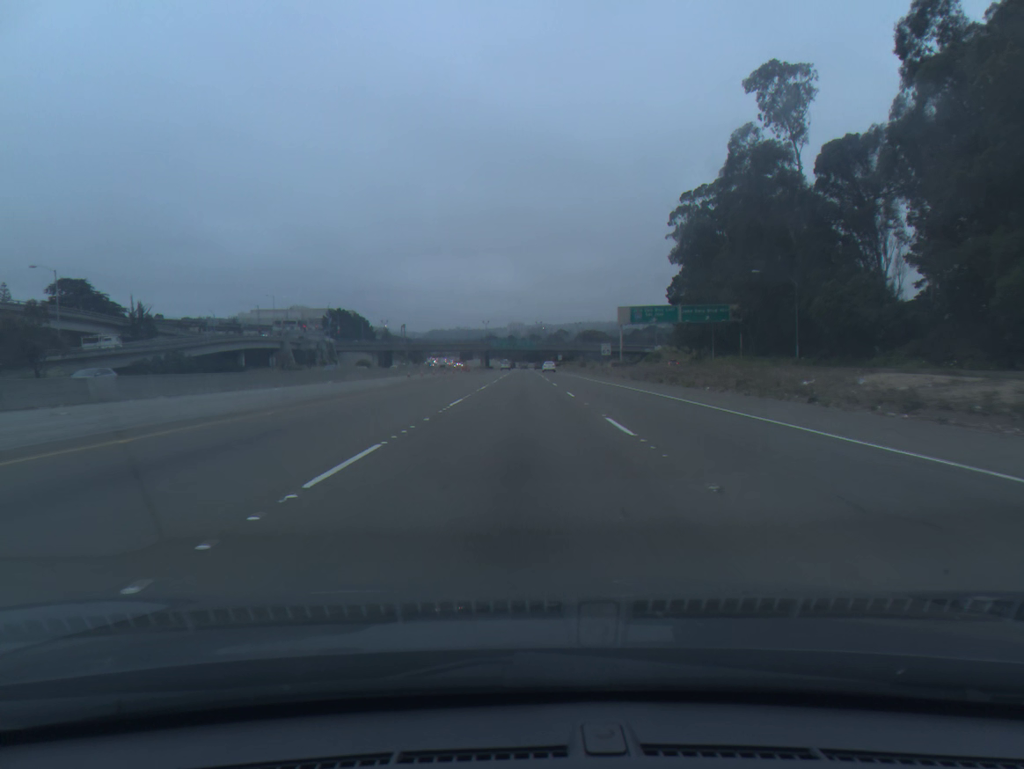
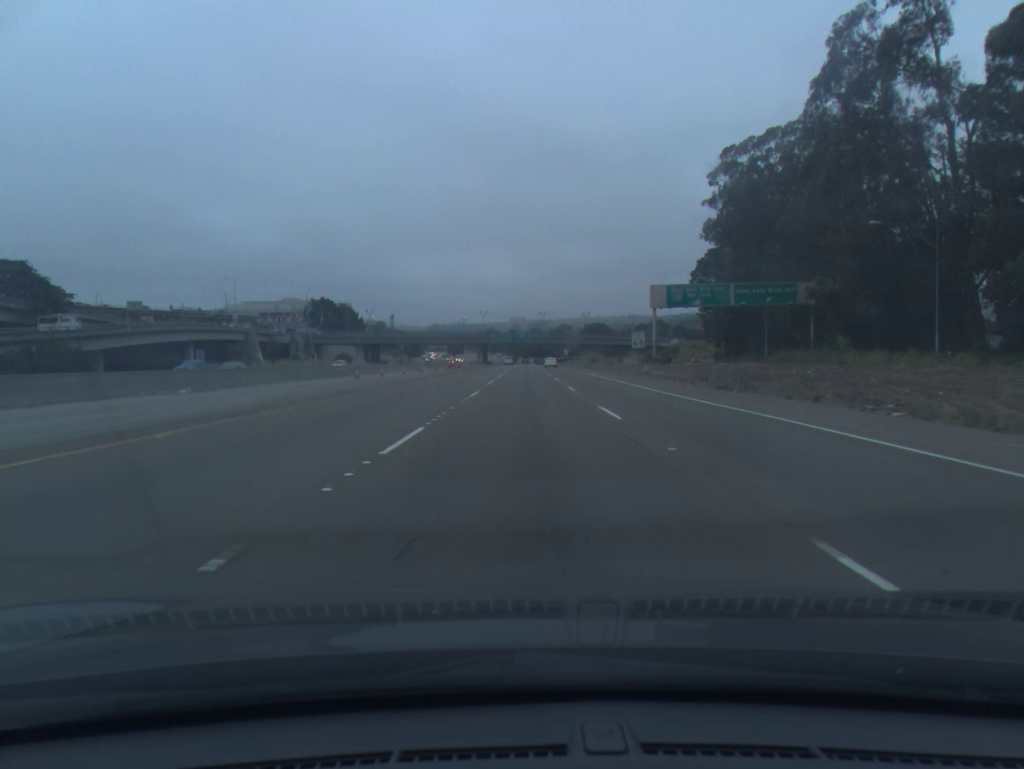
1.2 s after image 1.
(-0.1, +26.2) m; 0°
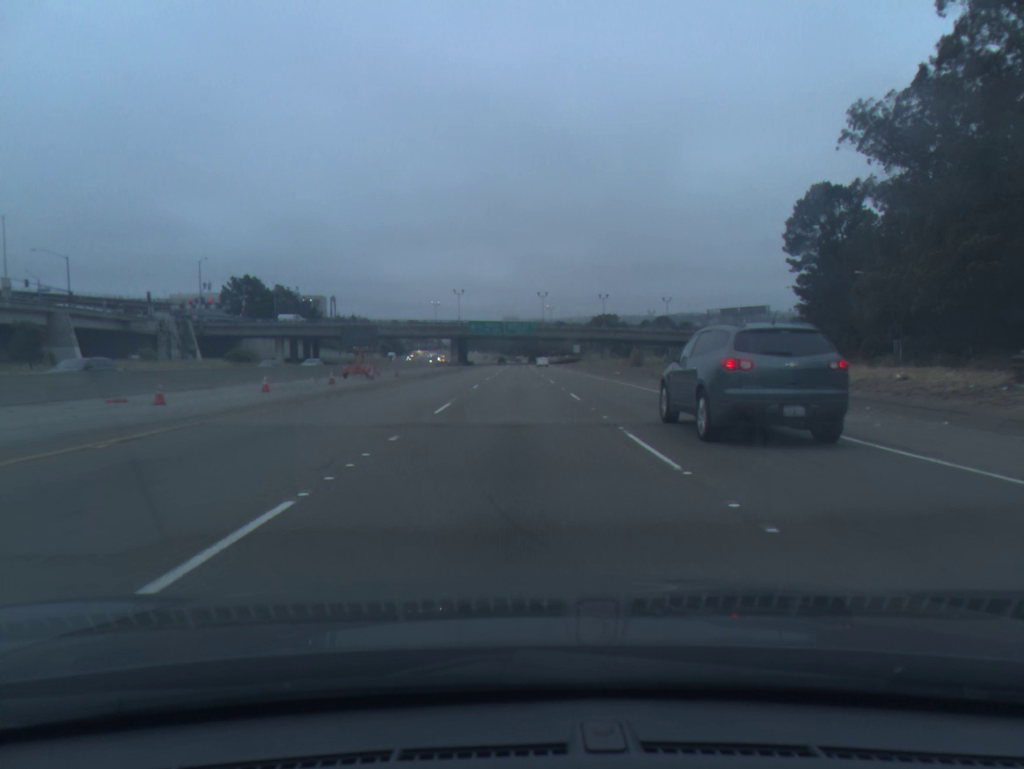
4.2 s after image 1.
(+0.5, +66.5) m; 0°
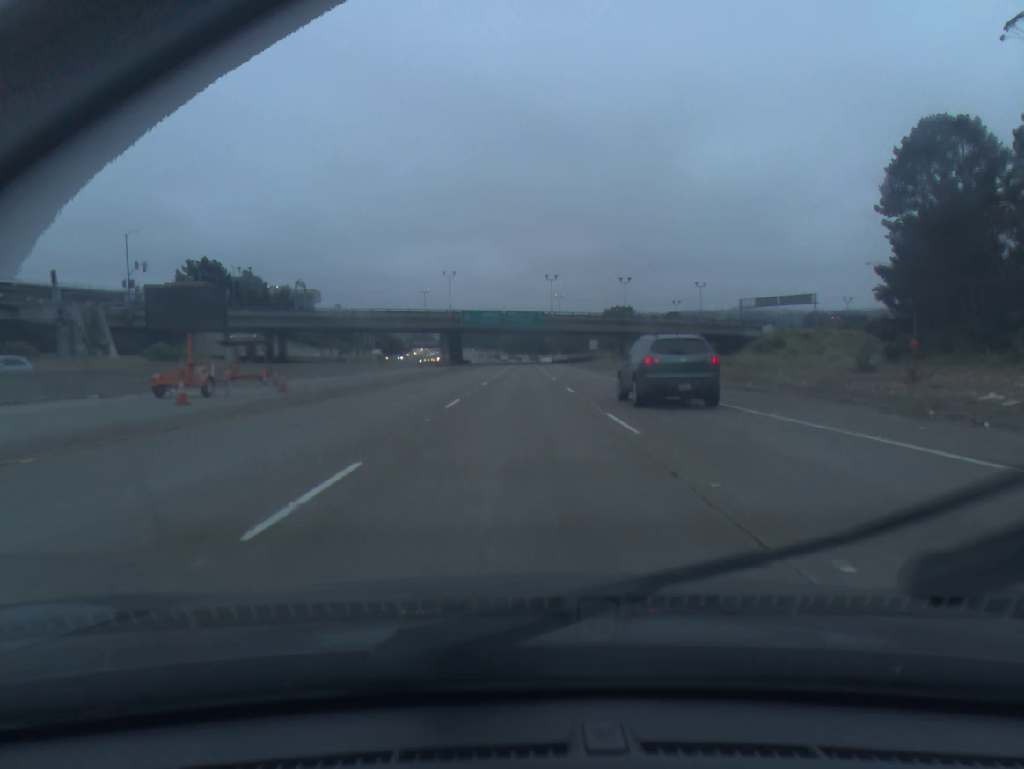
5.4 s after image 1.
(-0.1, +27.5) m; 0°
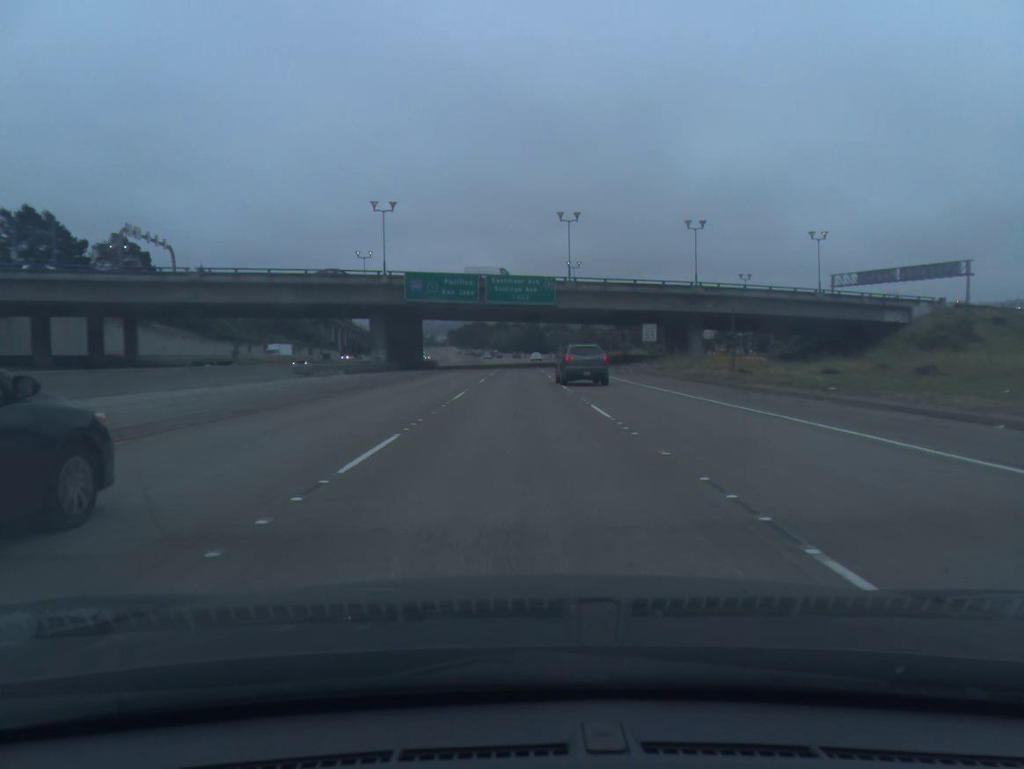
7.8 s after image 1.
(+0.2, +57.0) m; 0°
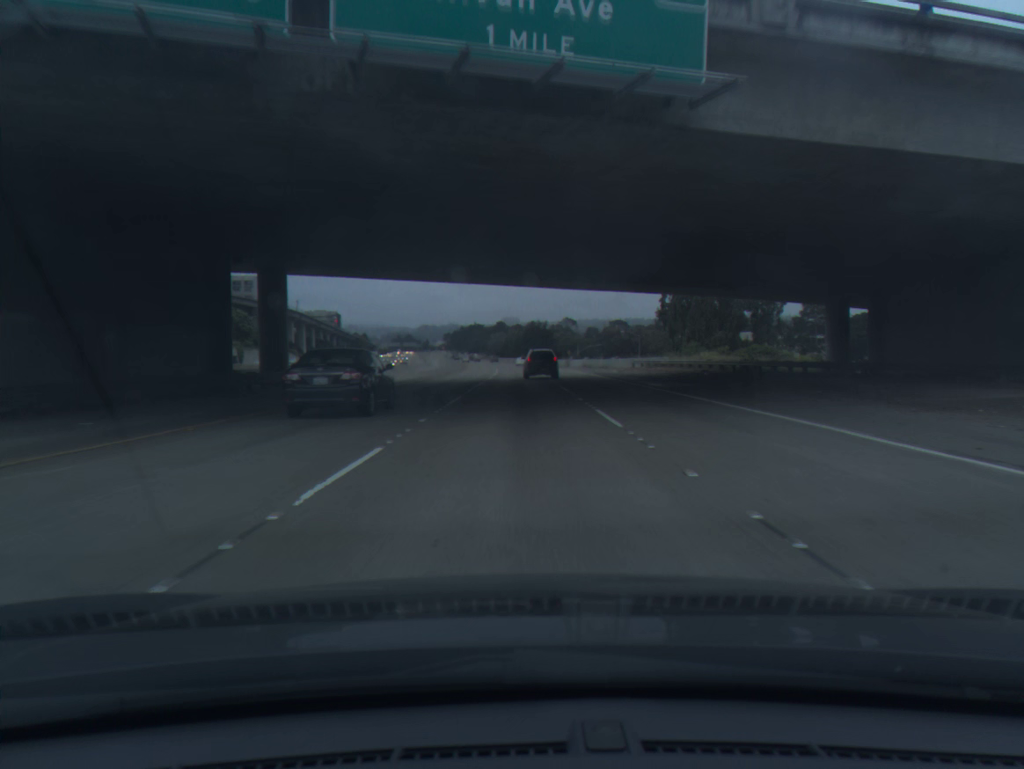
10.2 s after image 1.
(-0.1, +59.6) m; 0°
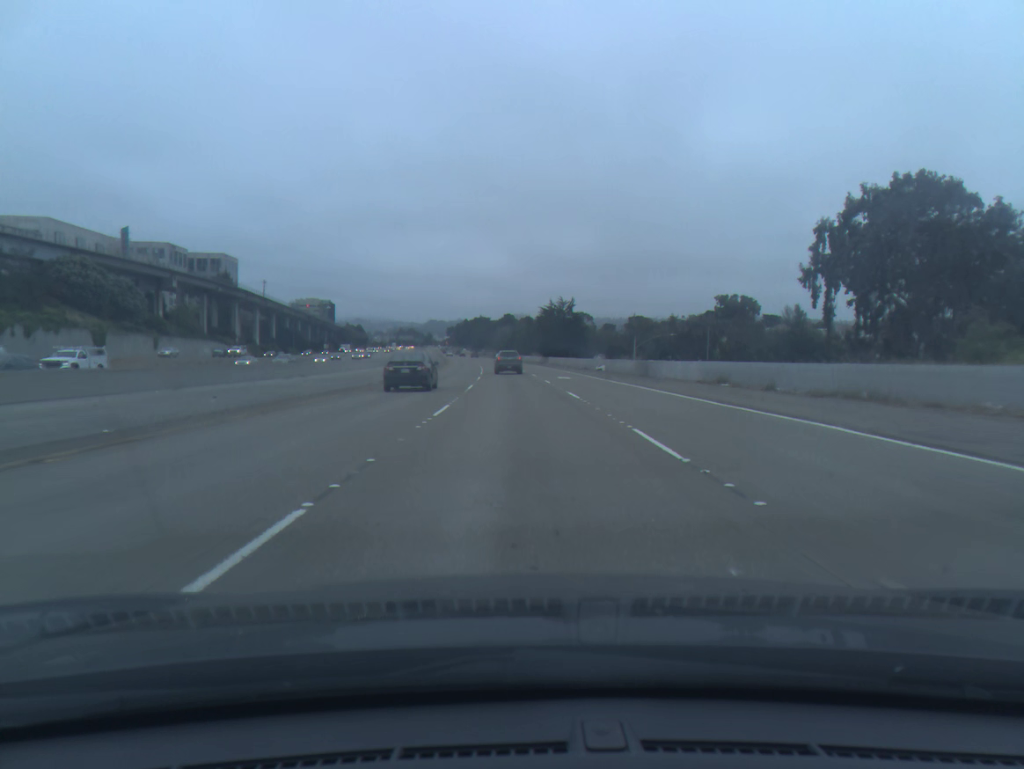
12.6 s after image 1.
(-0.4, +61.8) m; -1°
